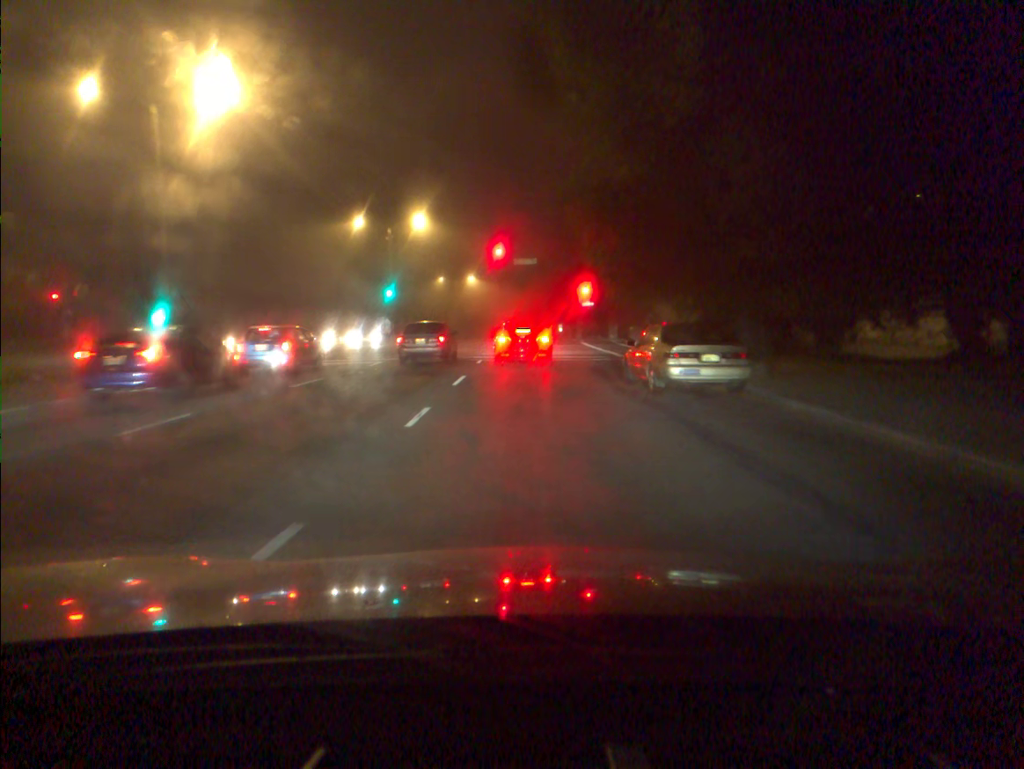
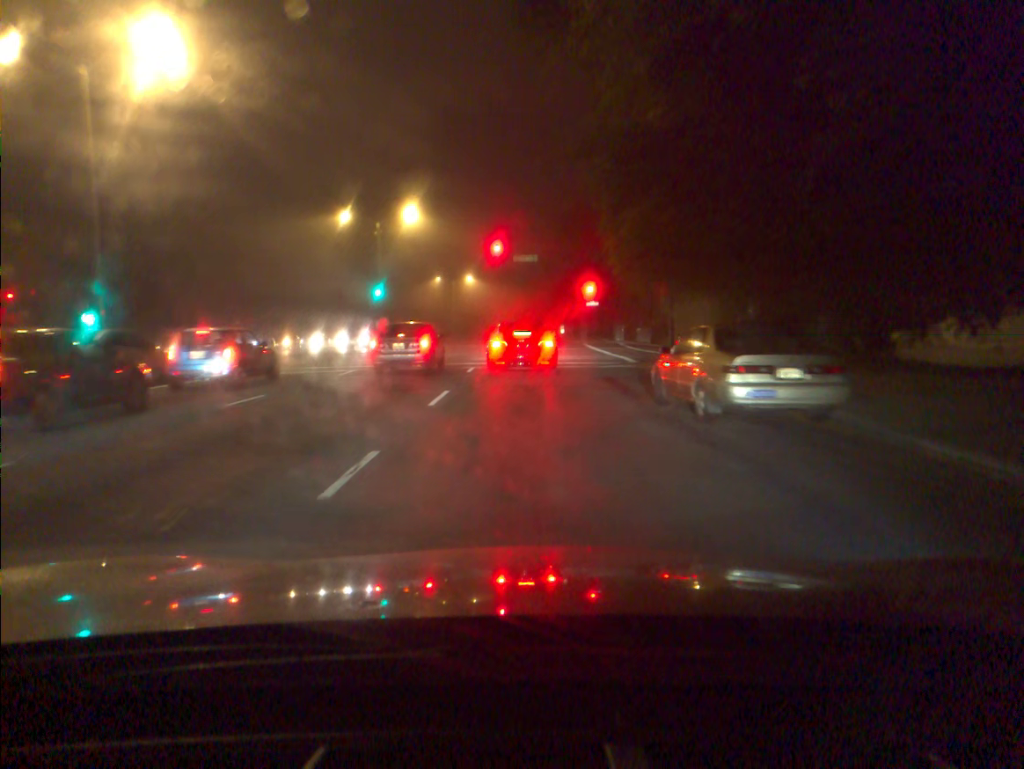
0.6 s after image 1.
(0.0, +4.3) m; 0°
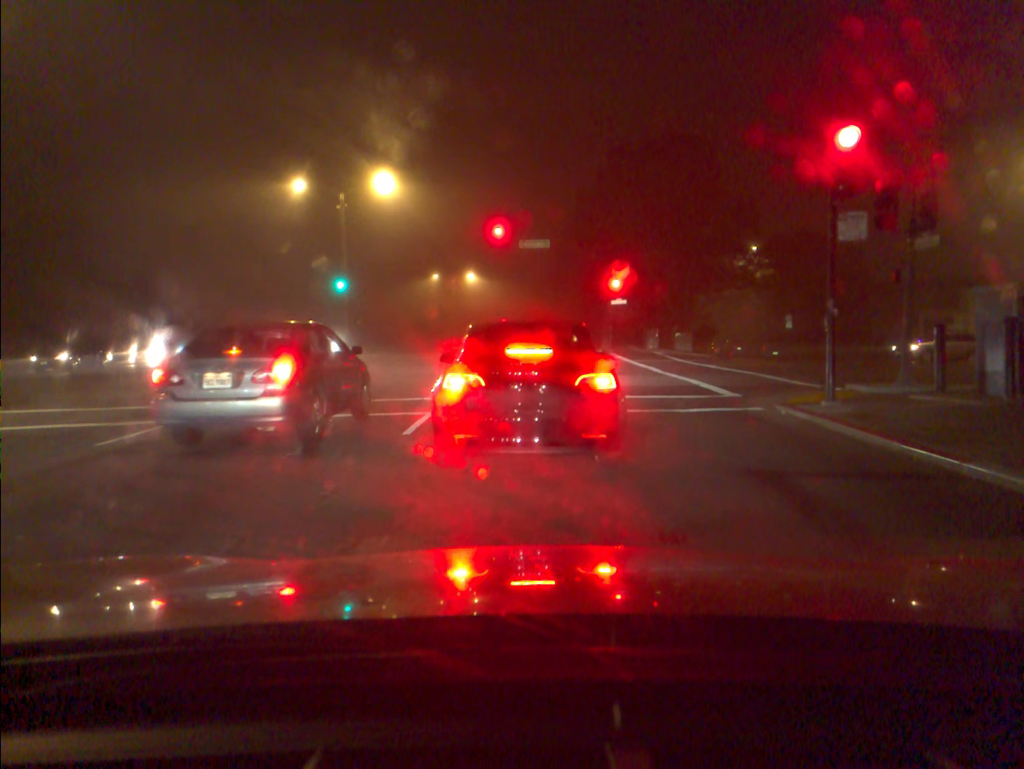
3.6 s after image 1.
(-0.2, +13.1) m; -1°
